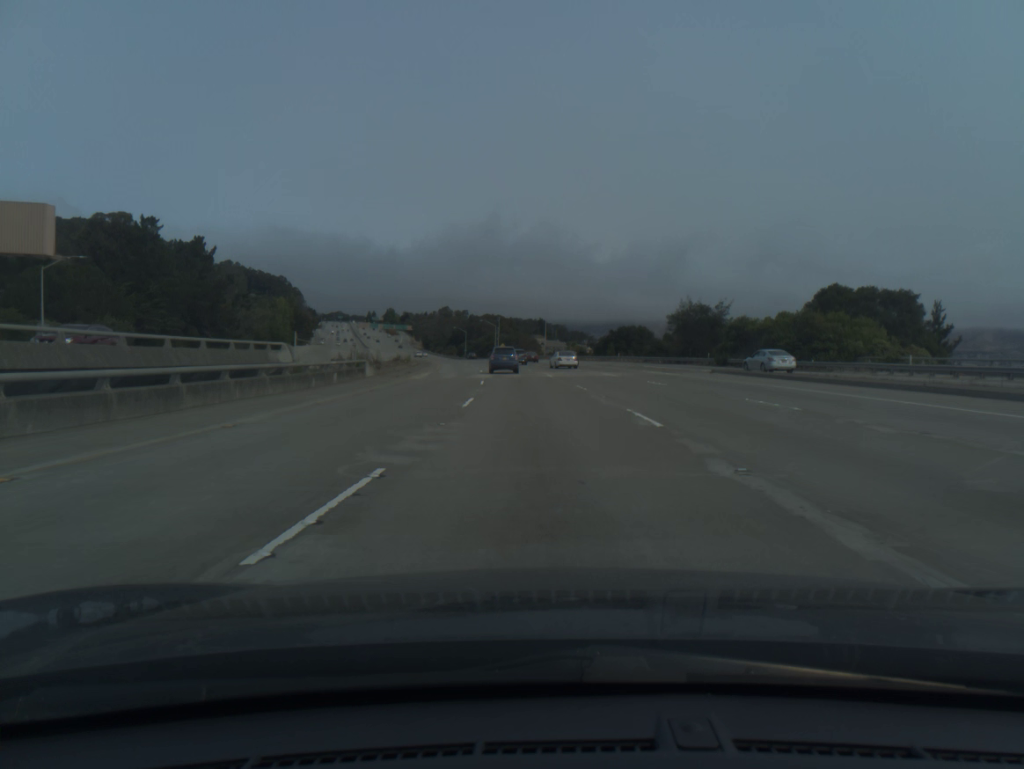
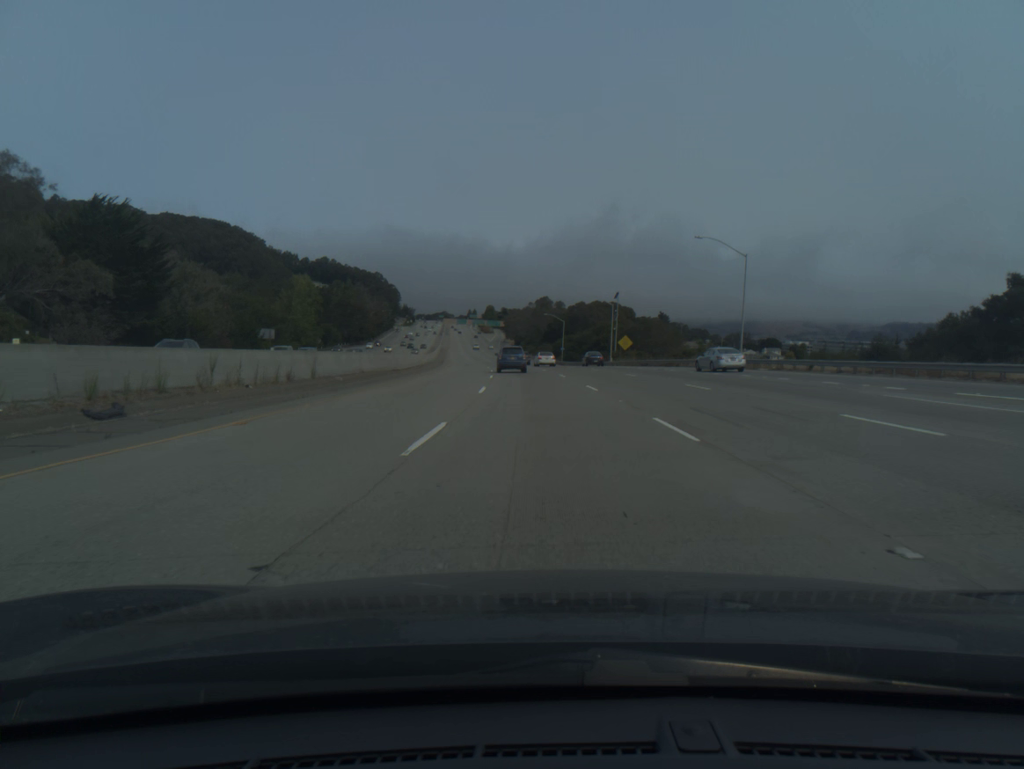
(-6.0, +89.4) m; -8°
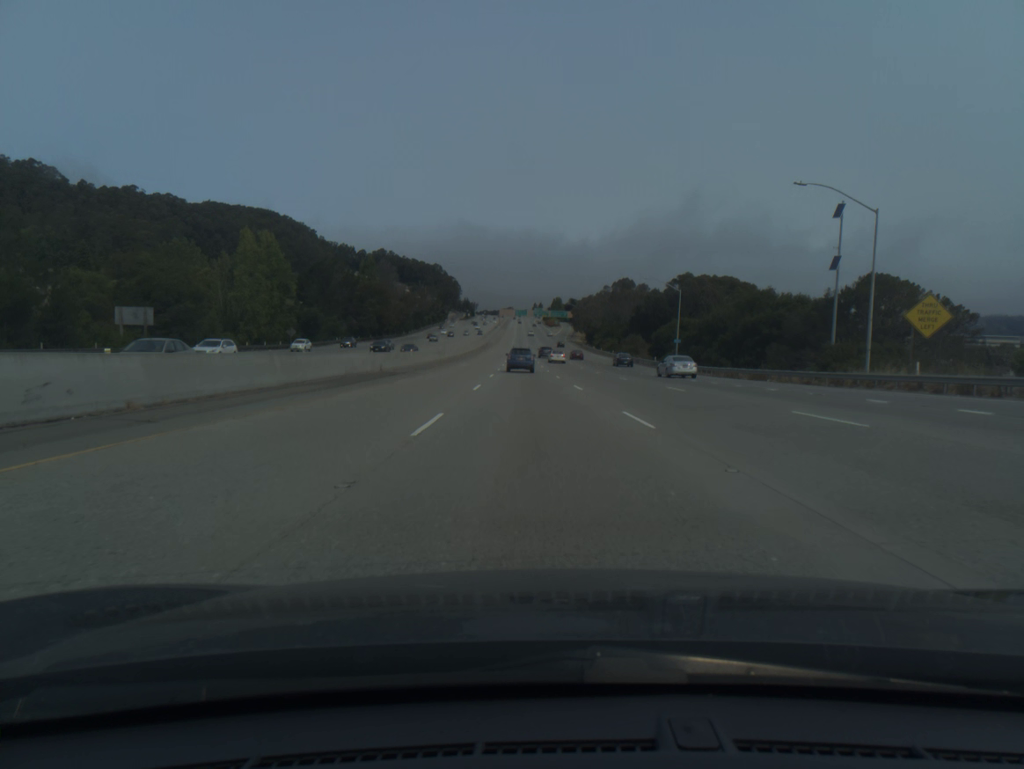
(-2.9, +70.6) m; -5°
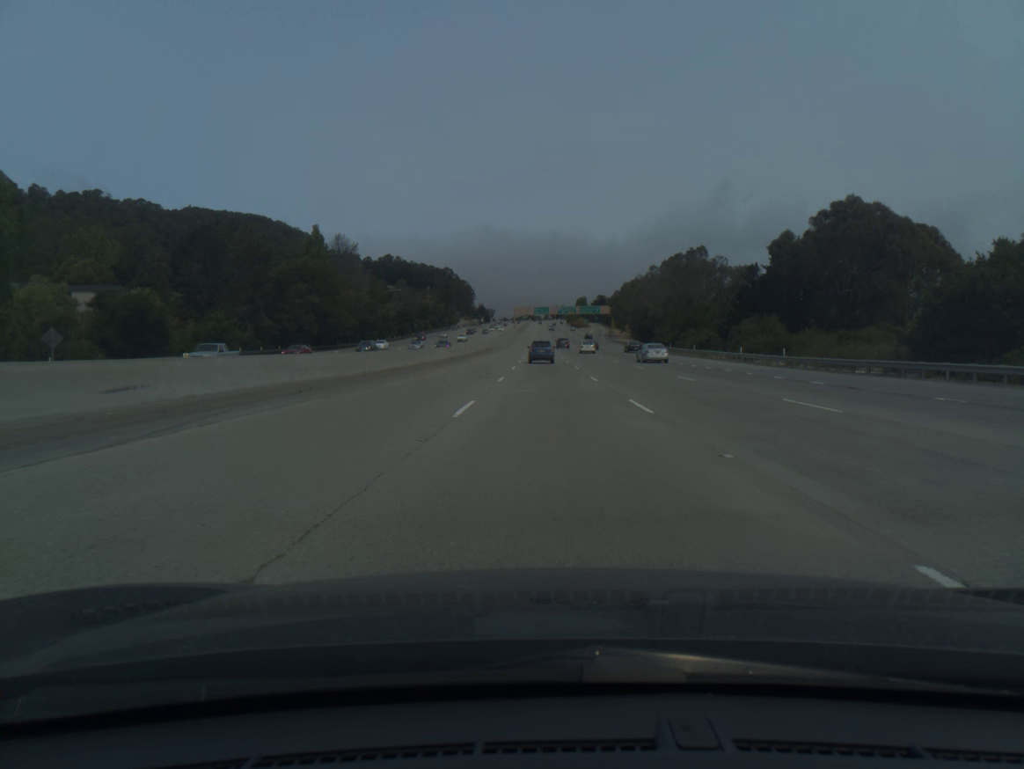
(-1.8, +70.6) m; -2°
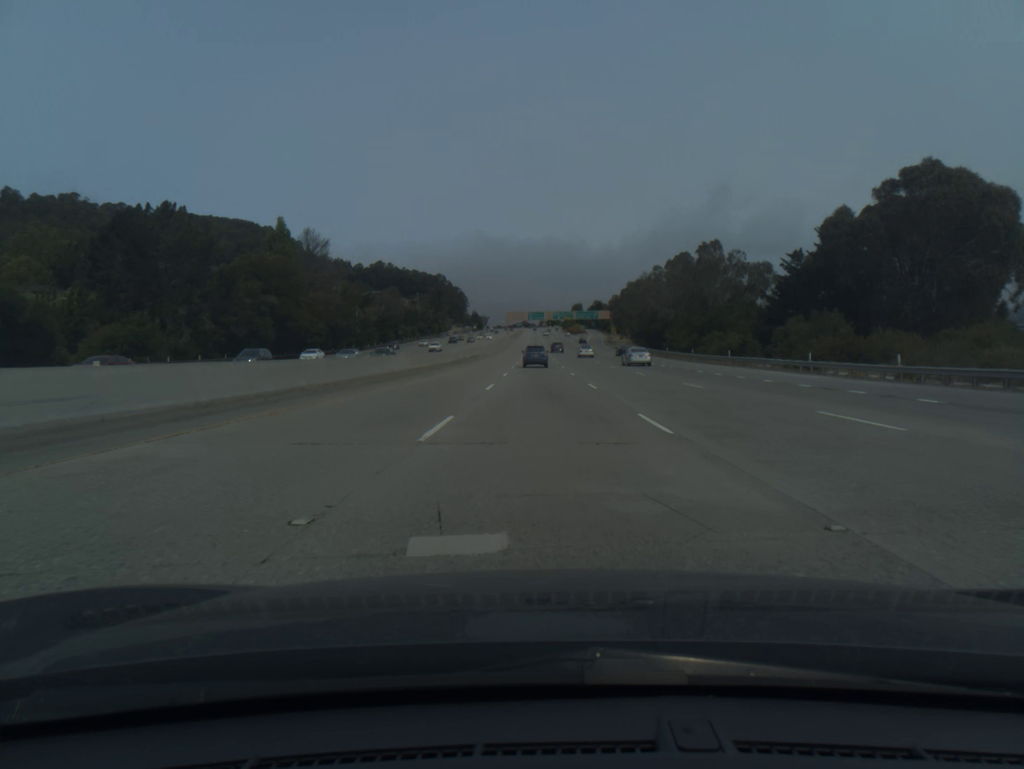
(+0.1, +17.7) m; 0°
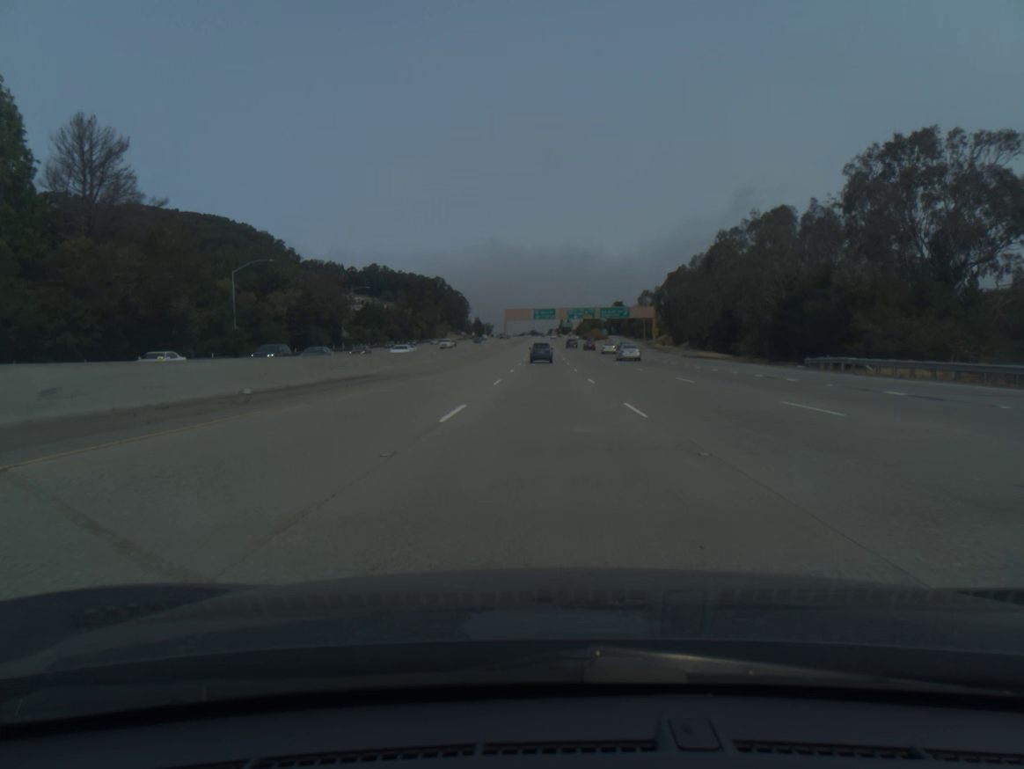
(-0.2, +70.7) m; -1°
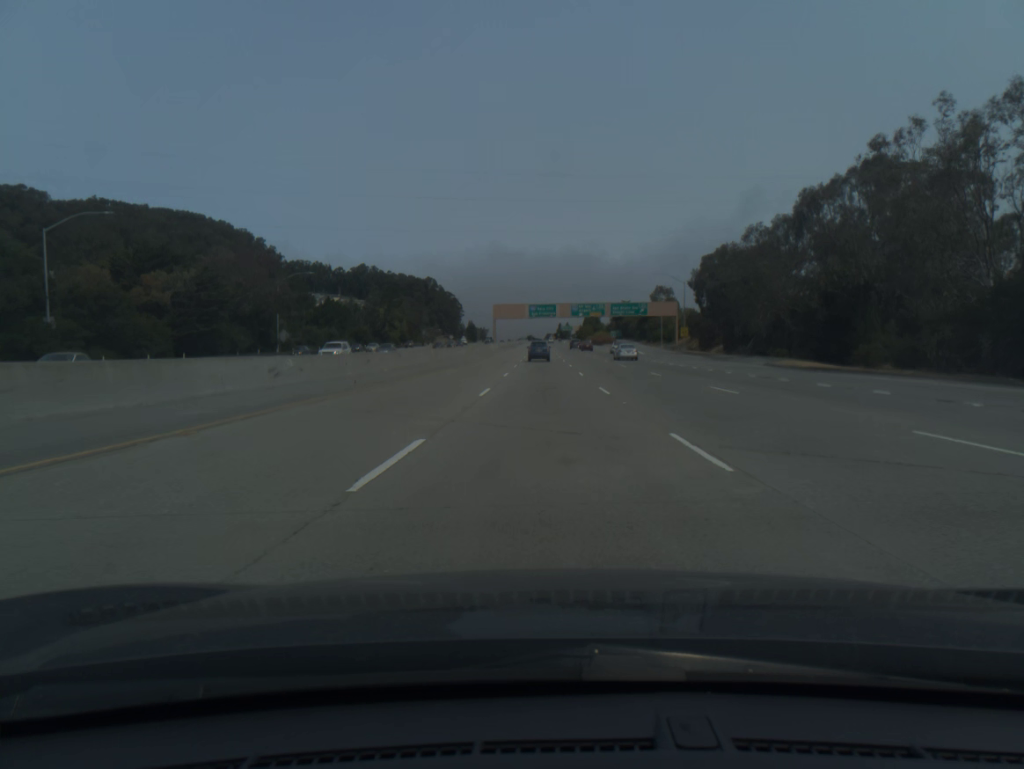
(0.0, +35.4) m; 0°
